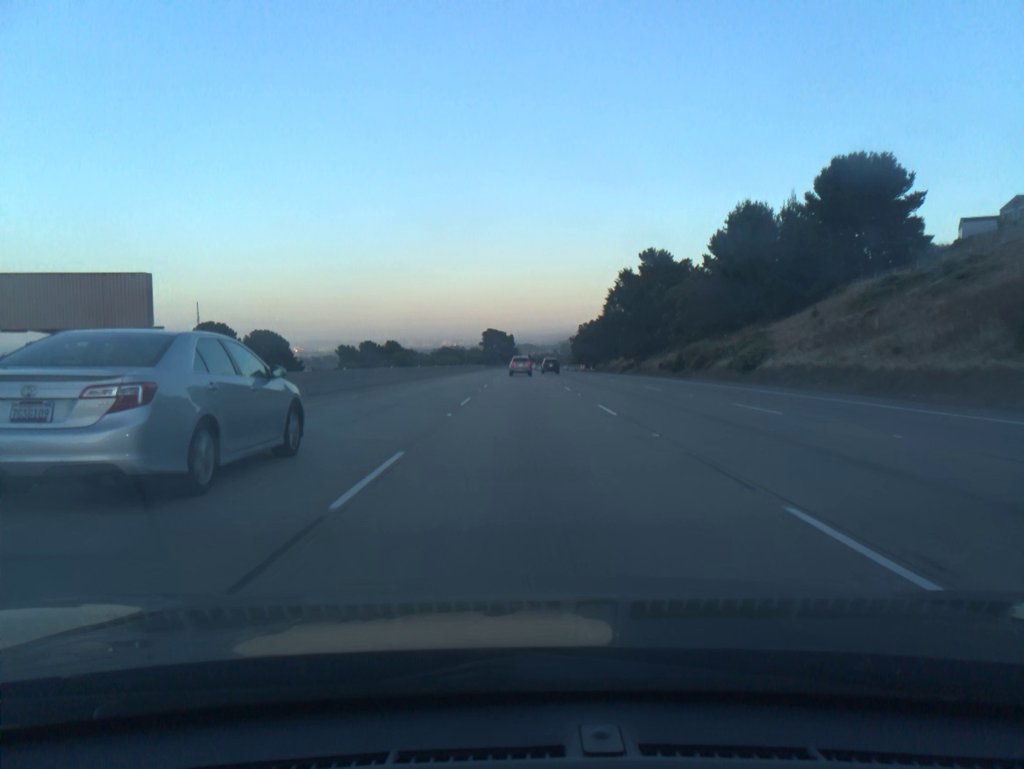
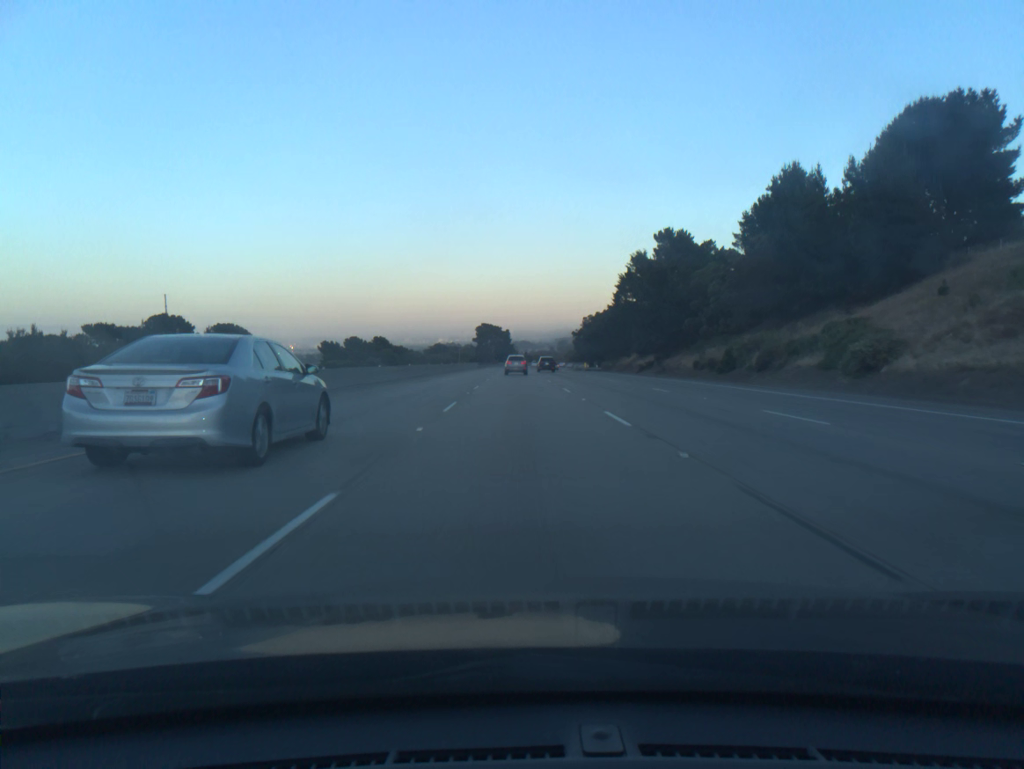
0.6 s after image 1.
(0.0, +17.8) m; 0°
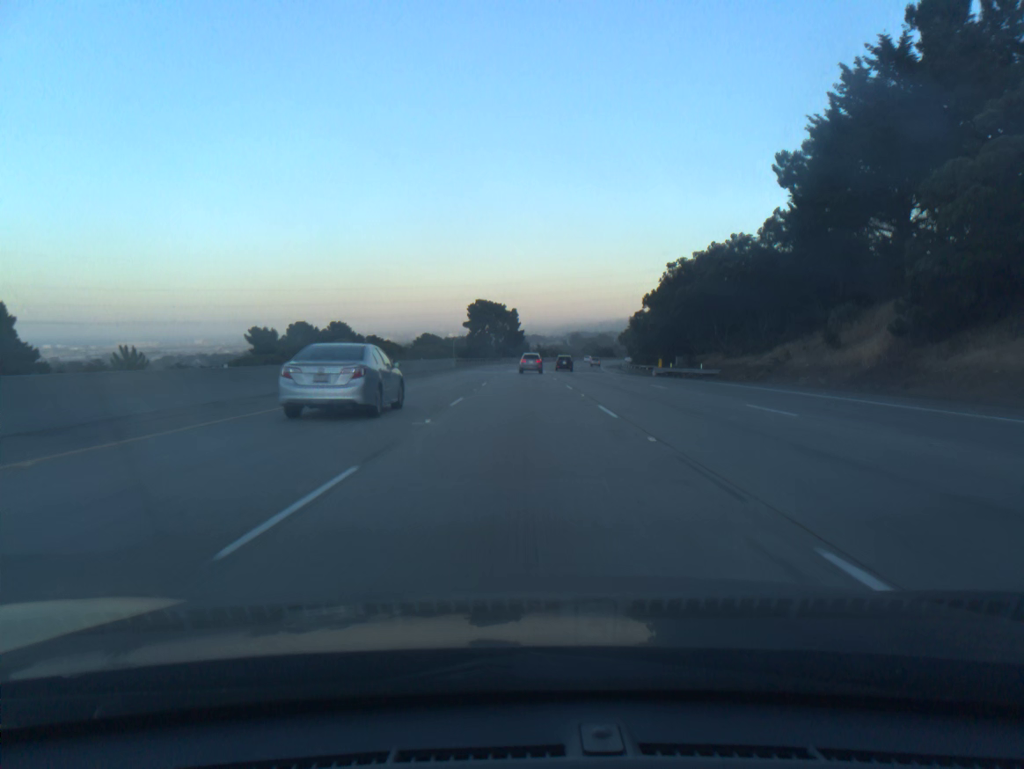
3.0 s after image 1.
(-0.3, +71.3) m; -1°
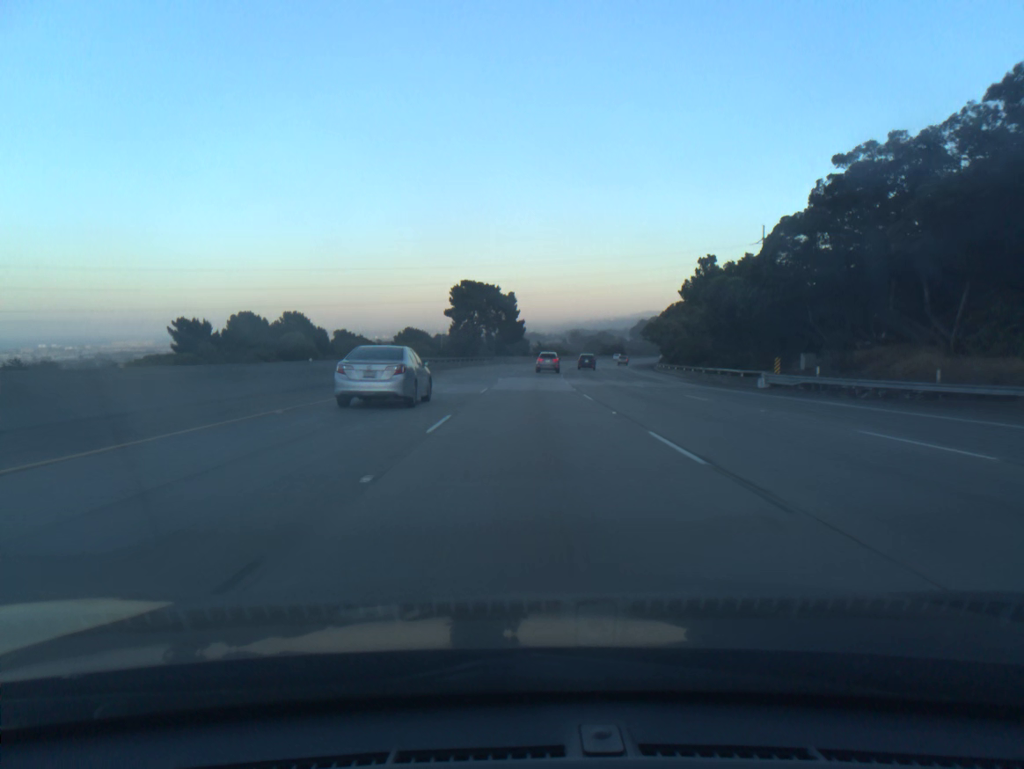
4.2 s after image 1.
(-0.1, +35.7) m; 0°
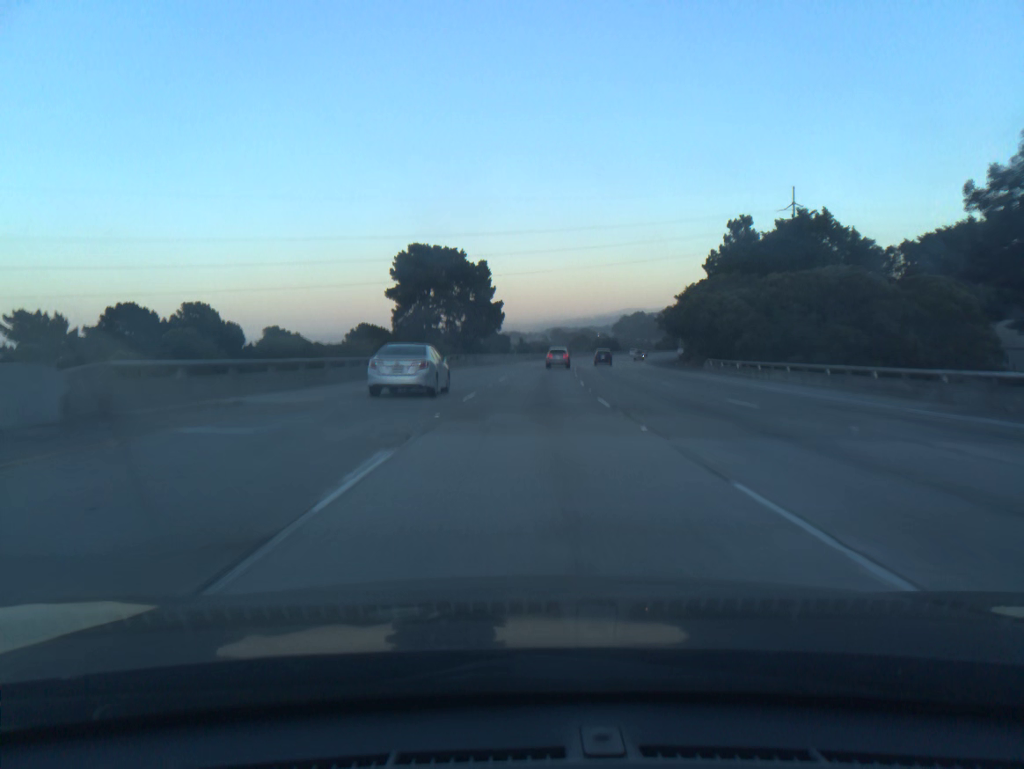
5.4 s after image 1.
(+0.4, +35.7) m; +1°
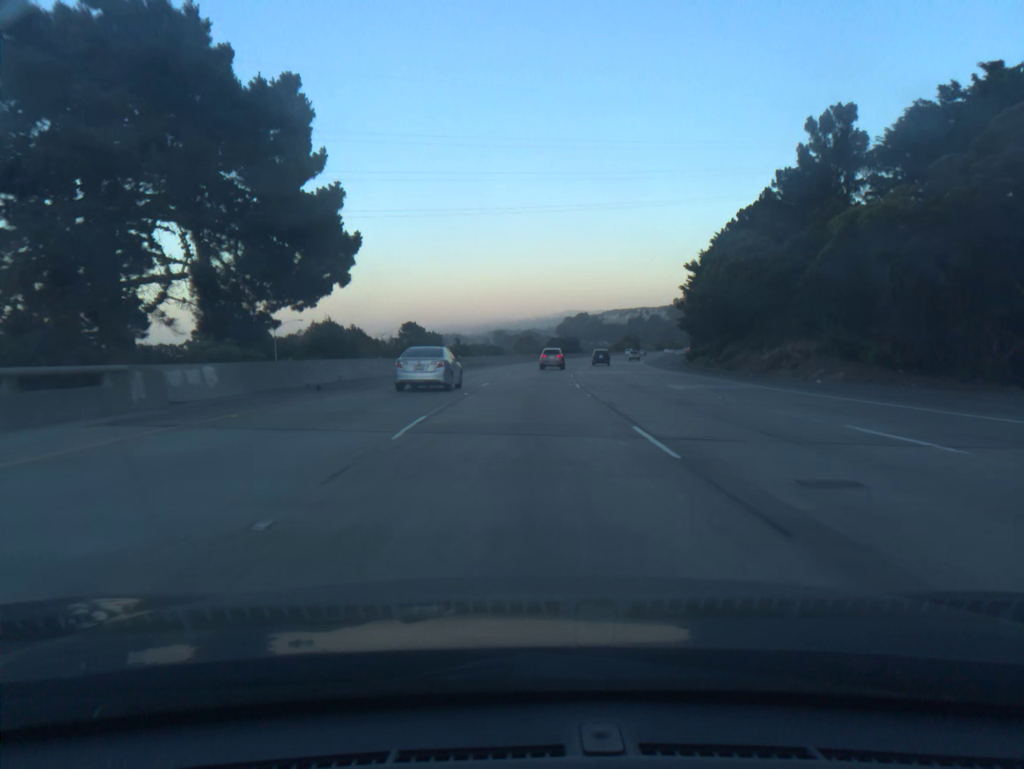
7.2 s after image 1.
(+1.9, +53.7) m; +4°
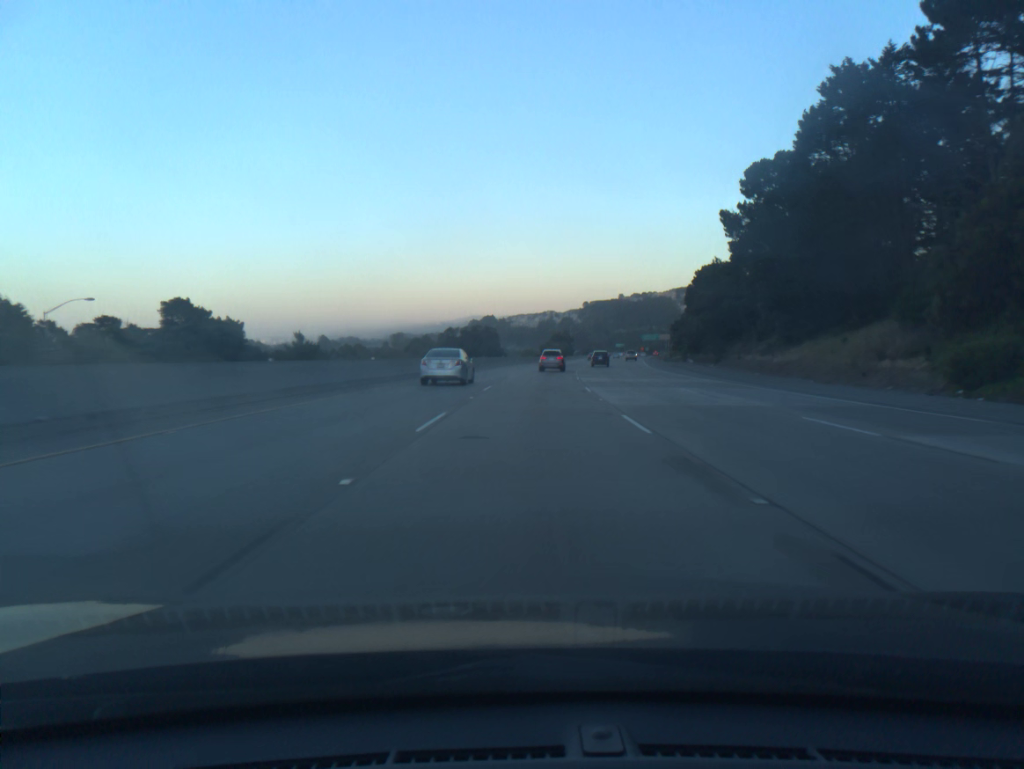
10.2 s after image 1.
(+5.0, +89.8) m; +7°
